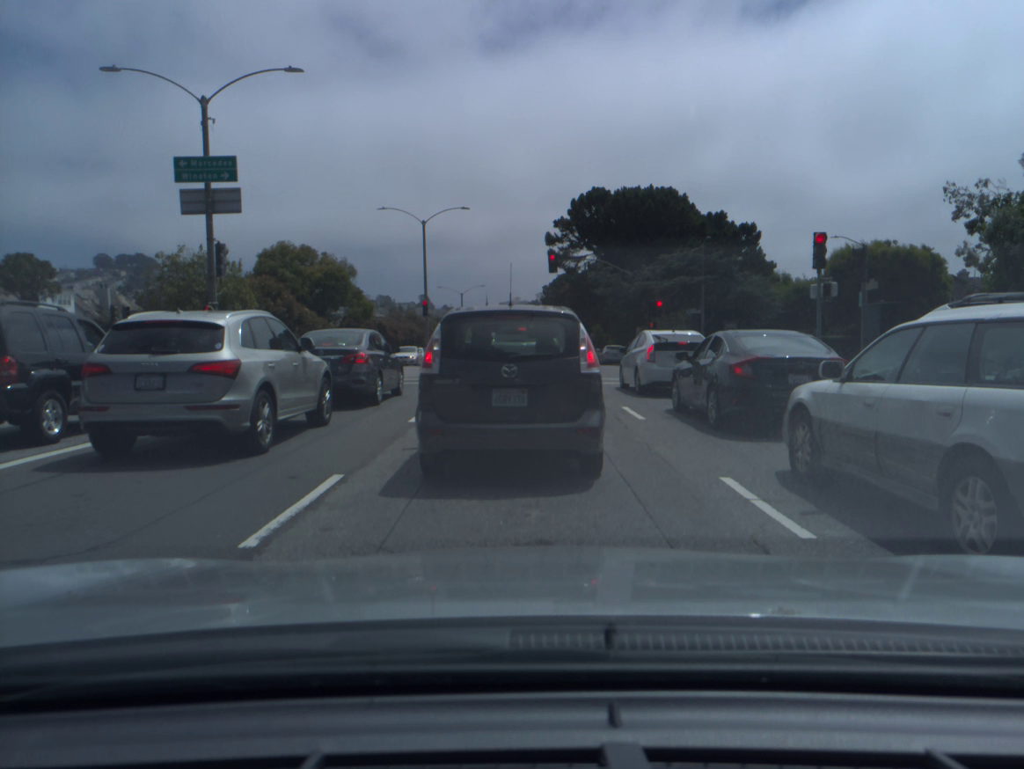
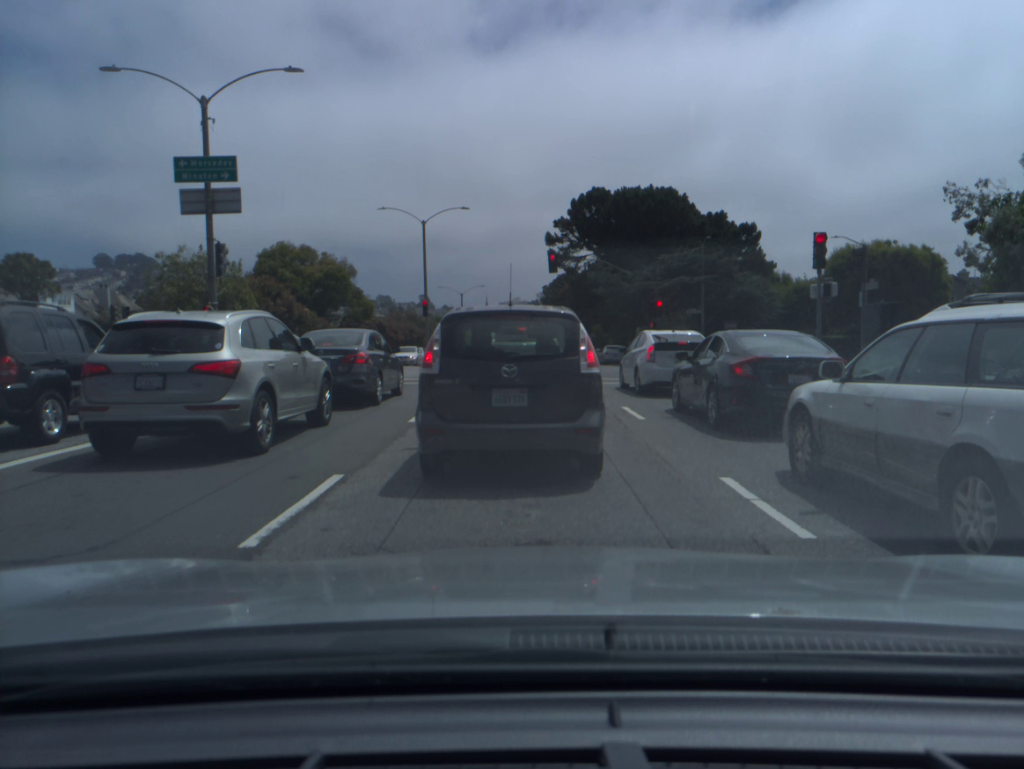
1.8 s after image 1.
(0.0, 0.0) m; 0°
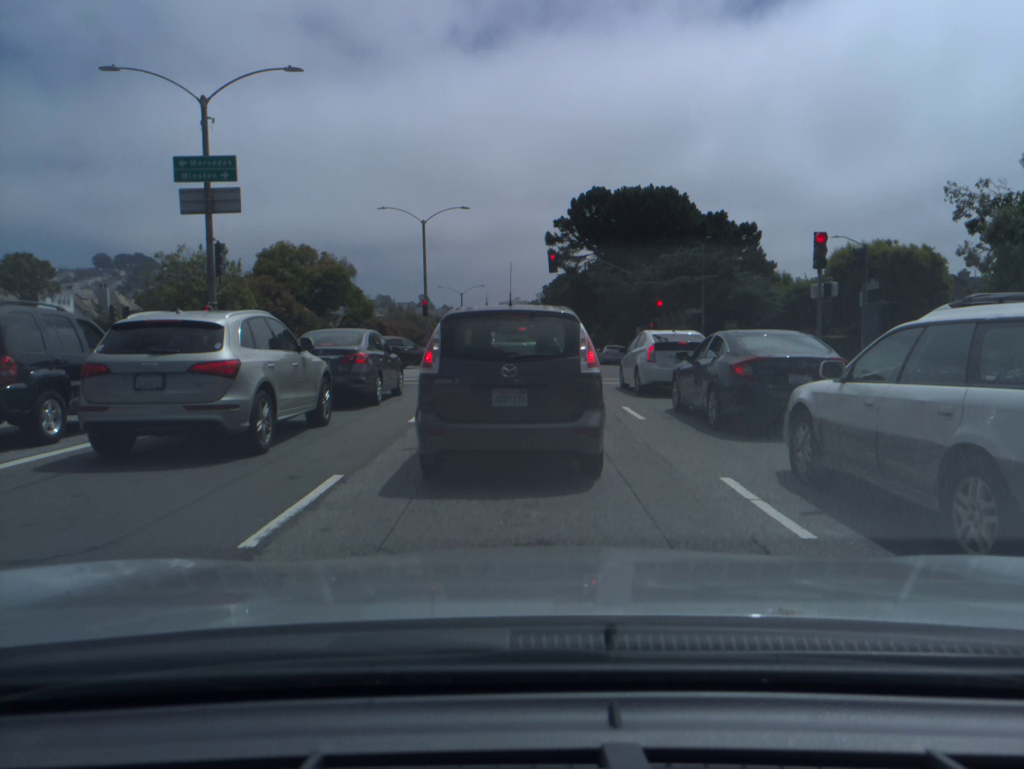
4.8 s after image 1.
(0.0, 0.0) m; 0°
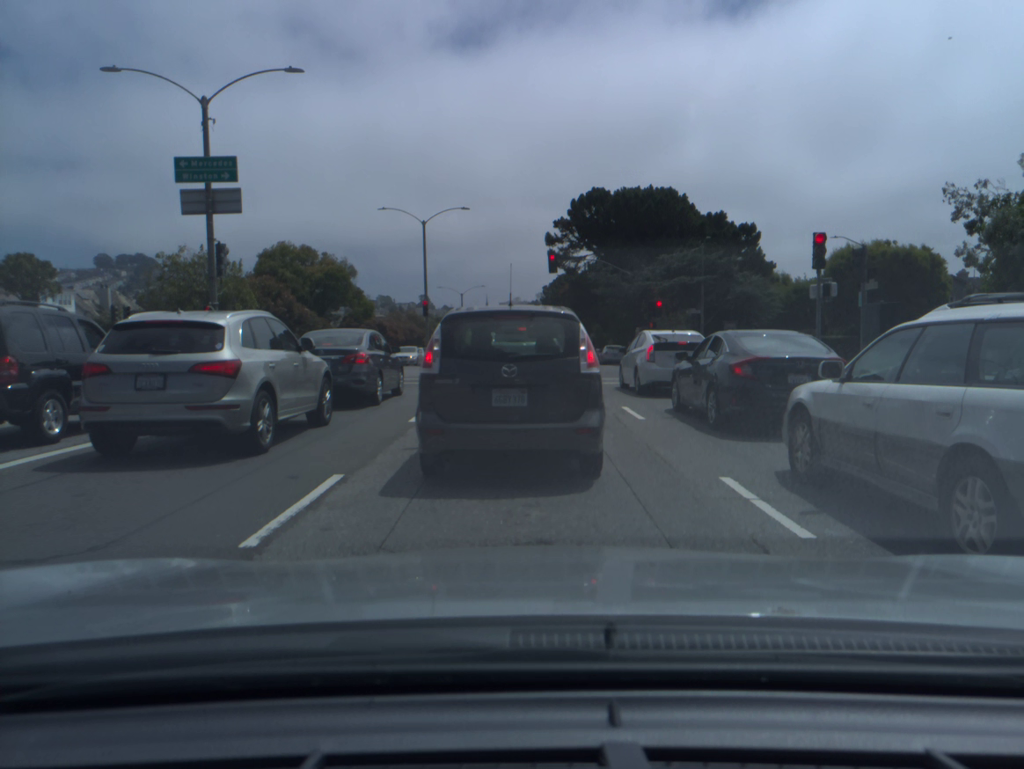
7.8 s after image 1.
(0.0, 0.0) m; 0°
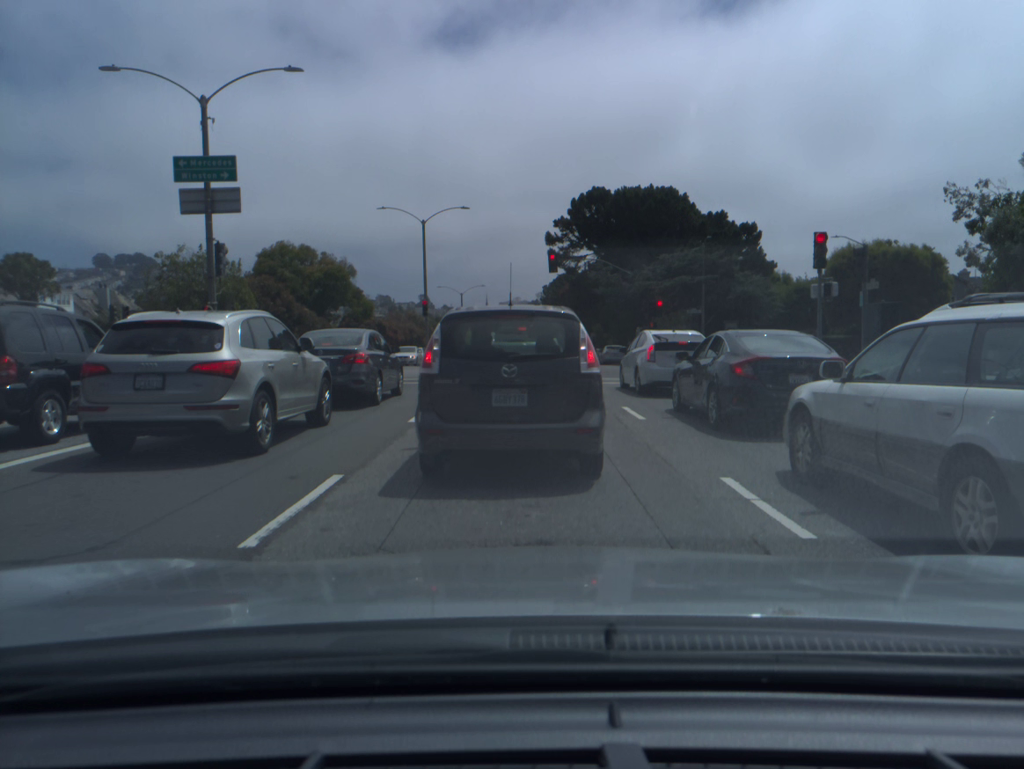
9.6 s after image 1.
(0.0, 0.0) m; 0°
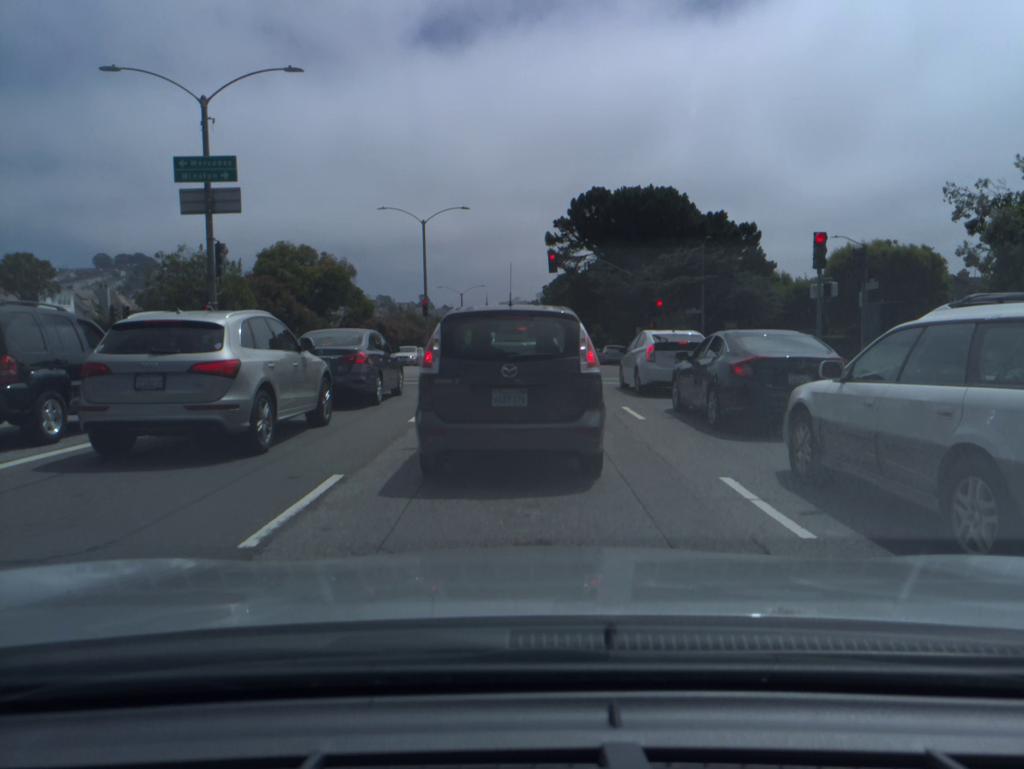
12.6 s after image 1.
(0.0, 0.0) m; 0°
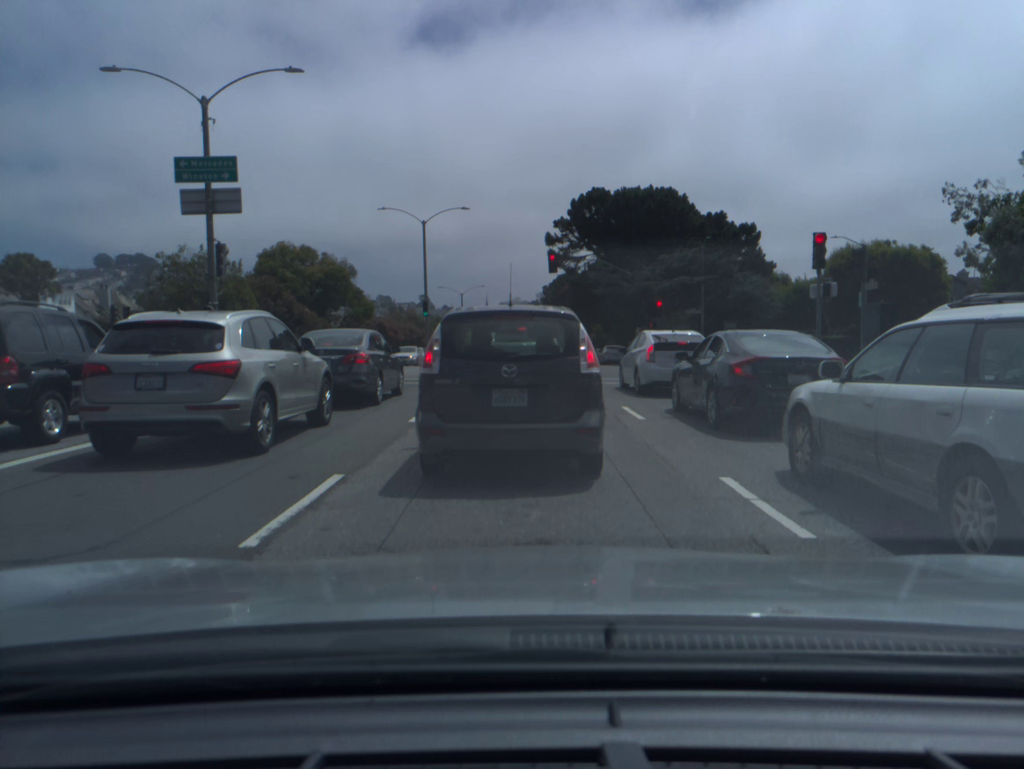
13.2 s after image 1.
(0.0, 0.0) m; 0°
